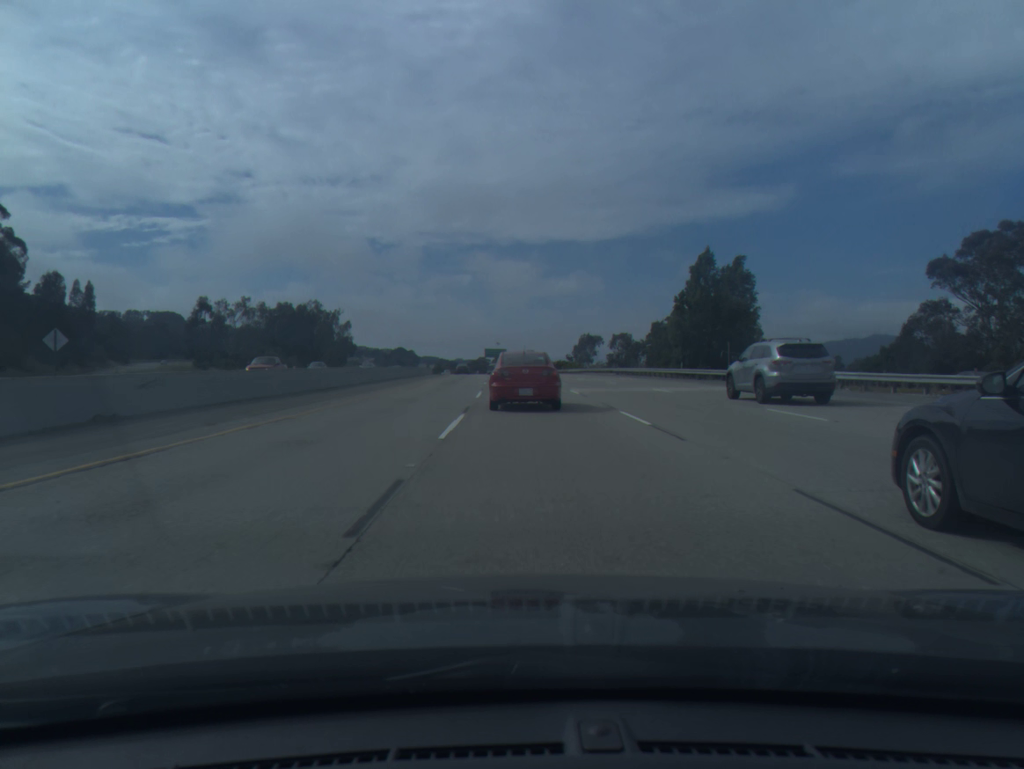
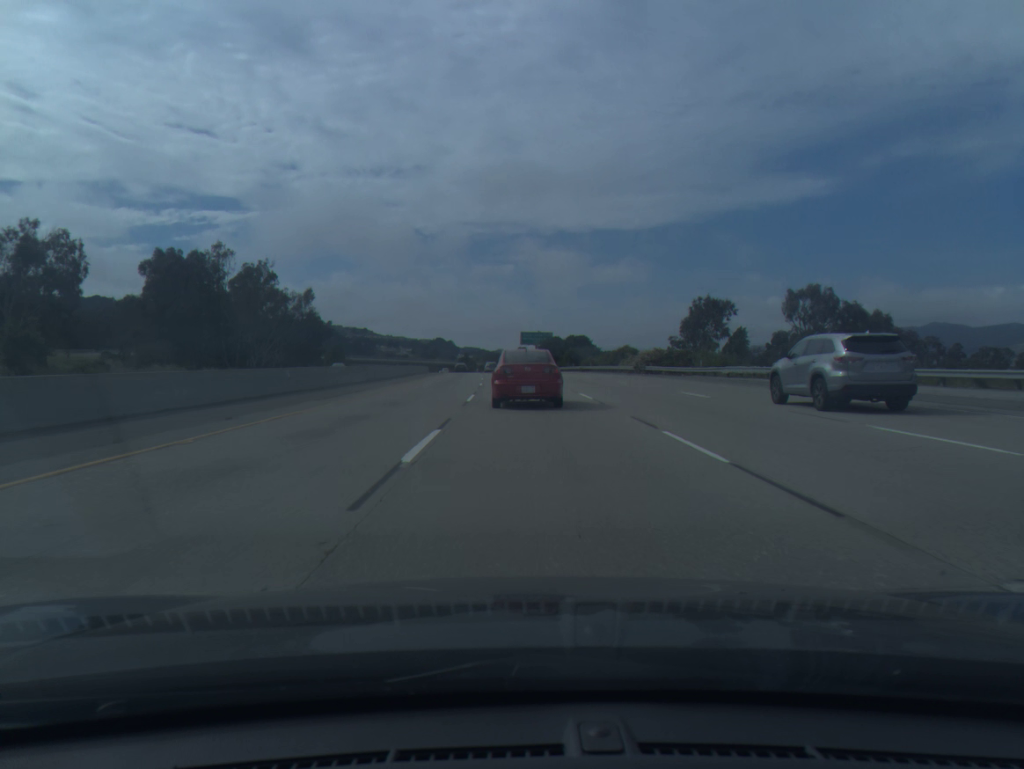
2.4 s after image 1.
(-2.0, +78.2) m; -3°
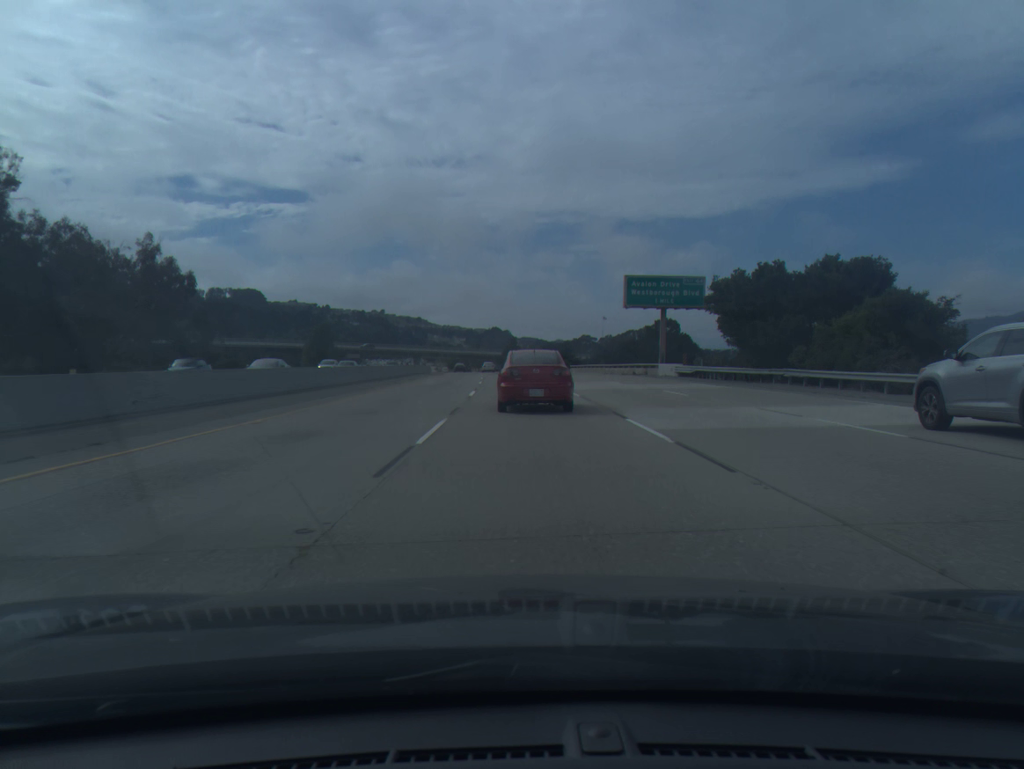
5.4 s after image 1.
(-3.6, +99.0) m; -4°
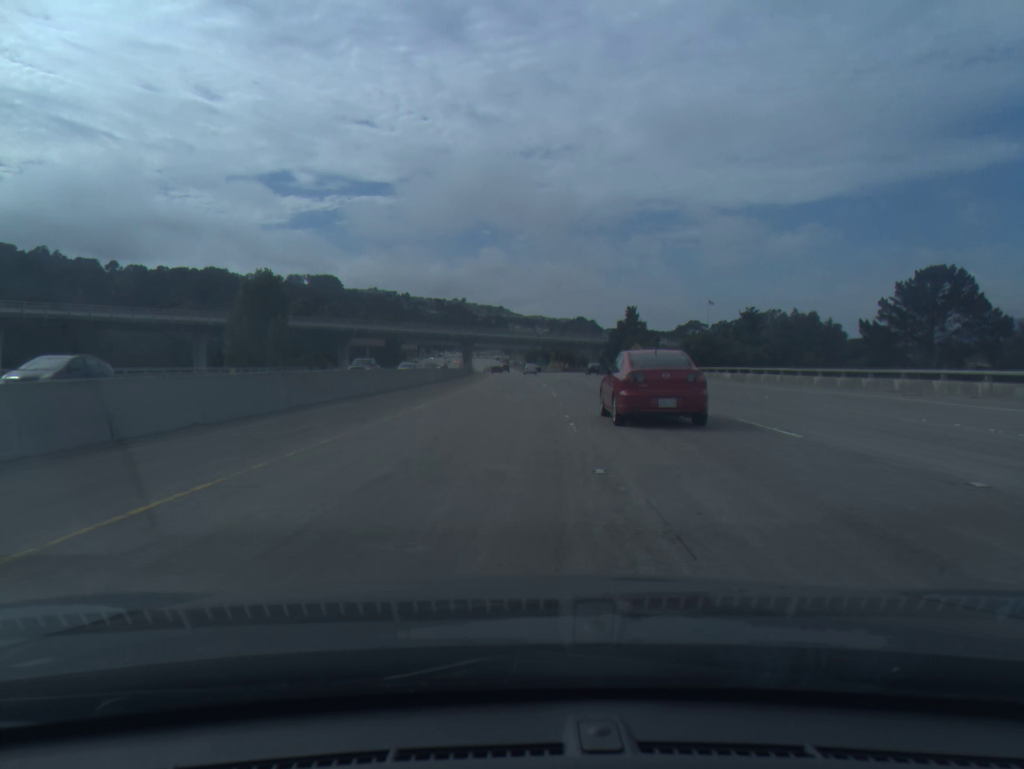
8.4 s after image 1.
(-5.5, +100.3) m; -6°
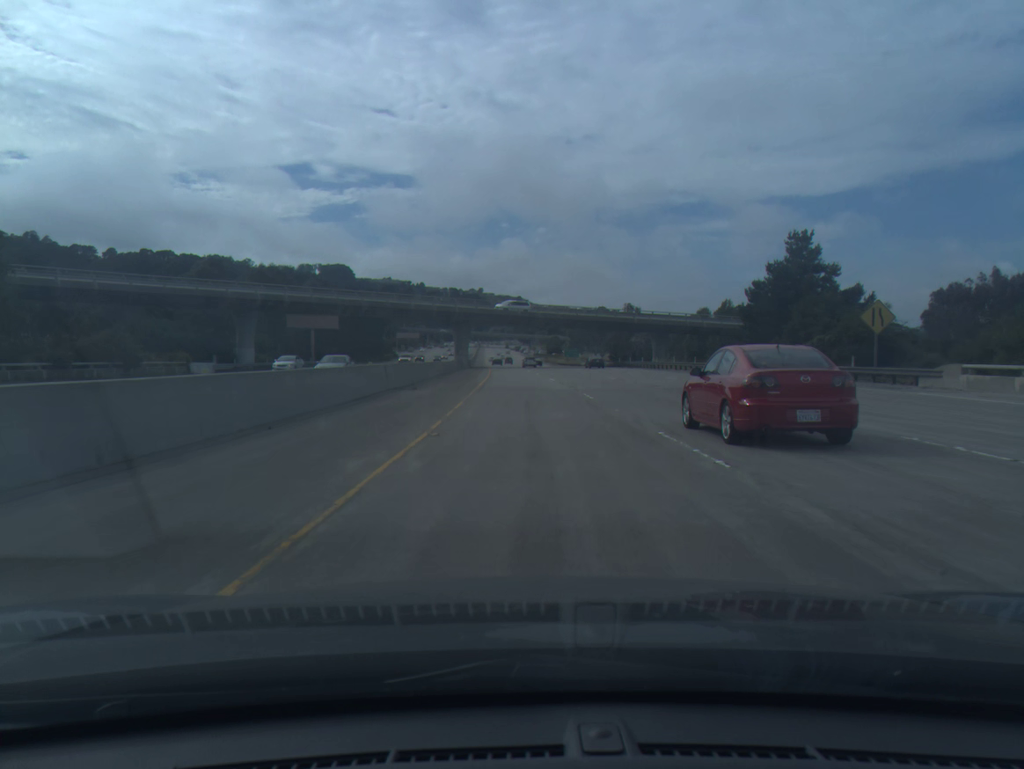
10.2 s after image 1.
(-0.7, +63.3) m; -1°
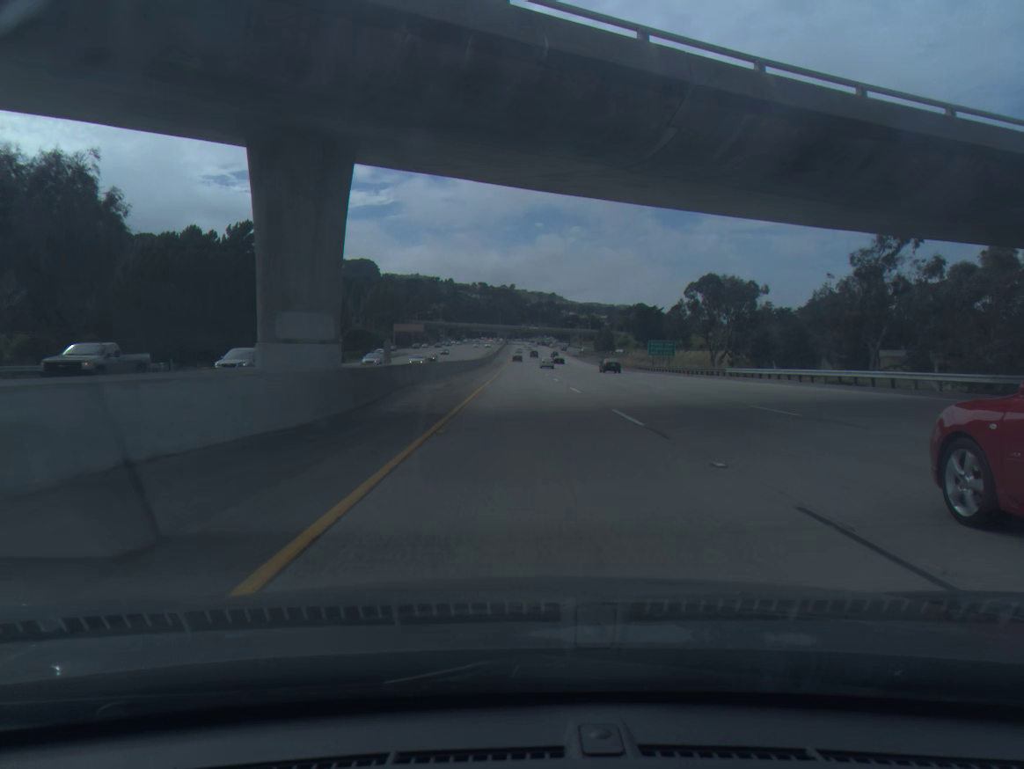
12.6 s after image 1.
(-1.7, +87.0) m; -2°
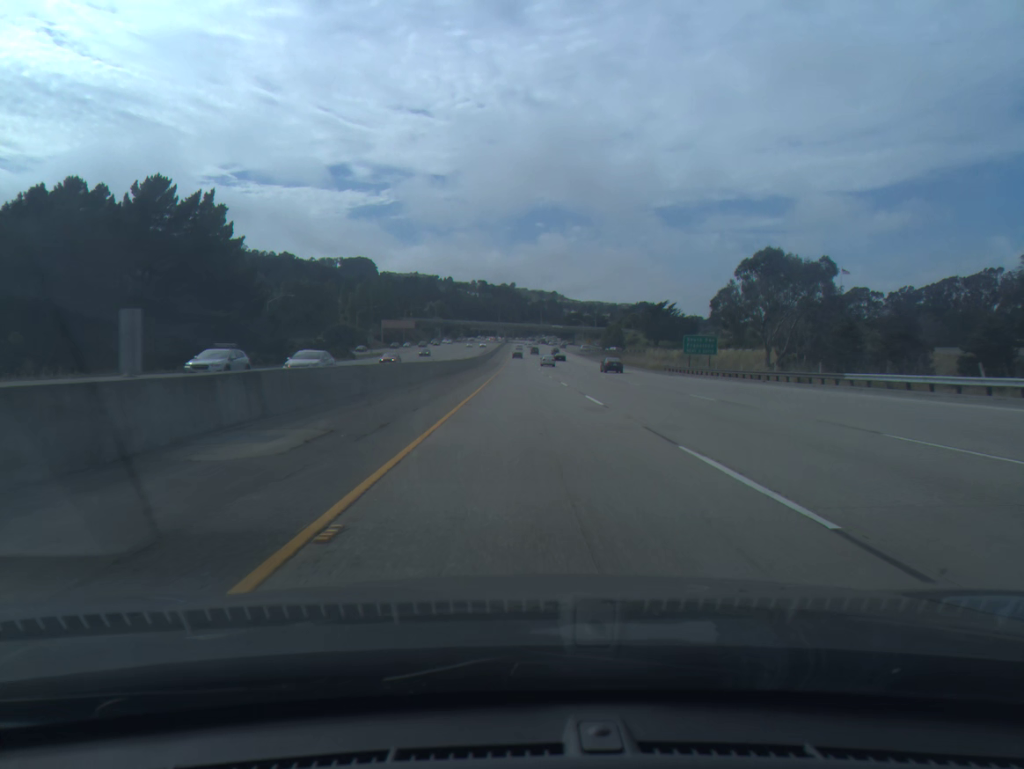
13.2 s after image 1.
(0.0, +22.1) m; 0°
